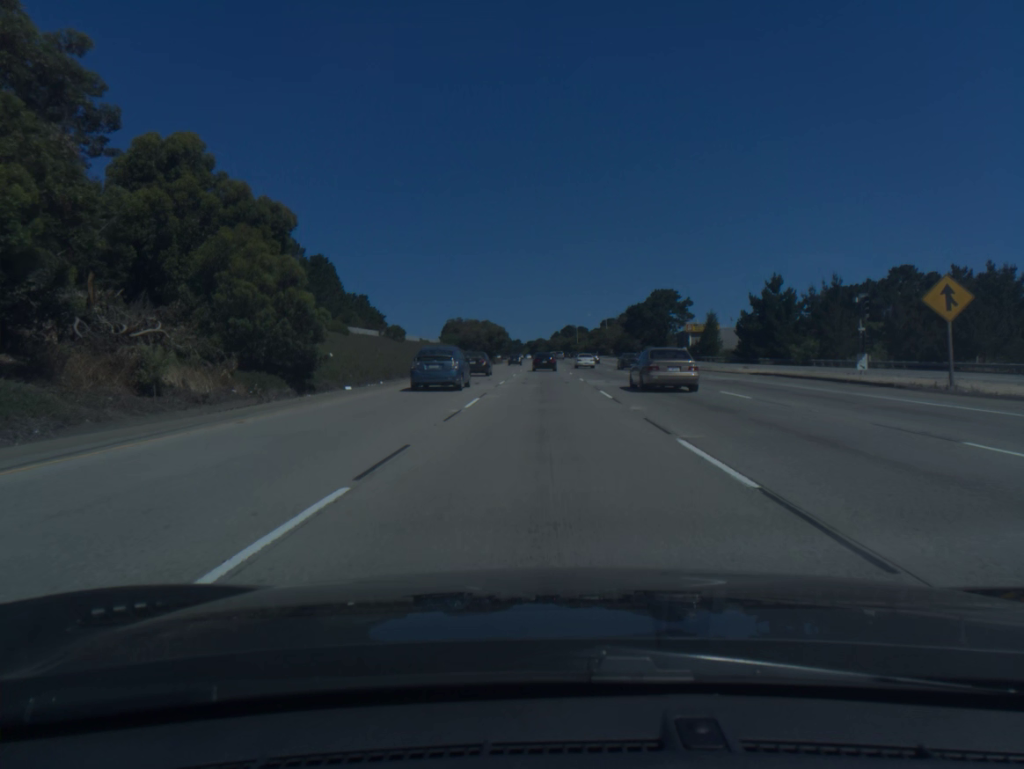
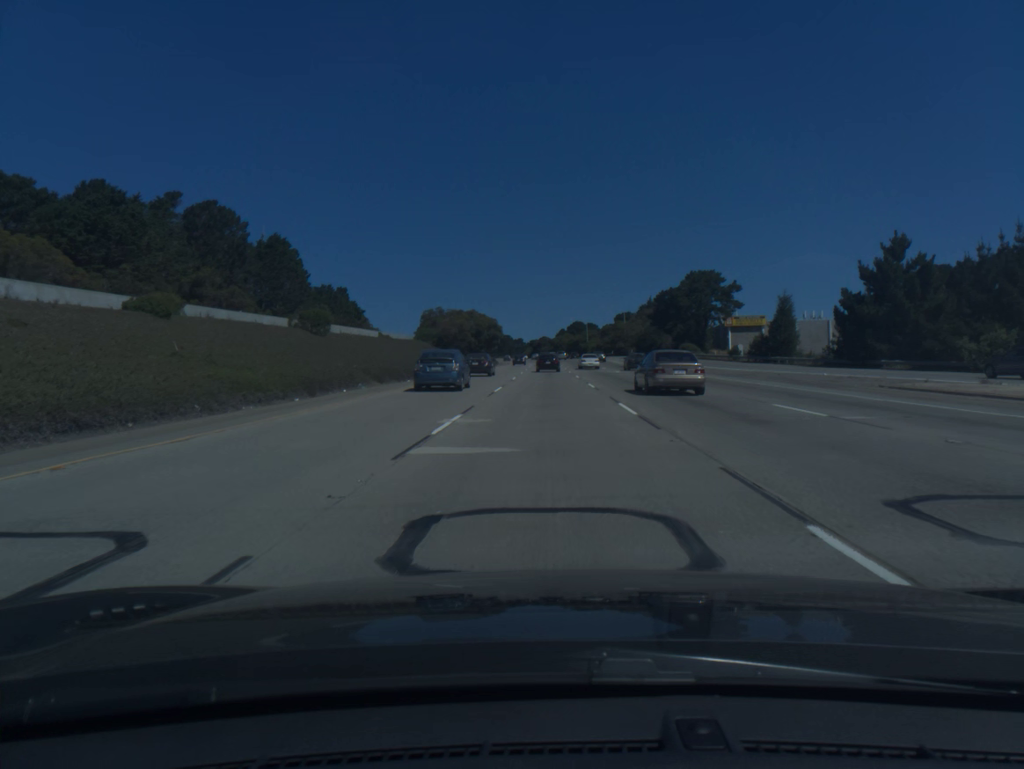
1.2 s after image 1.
(-0.1, +34.5) m; 0°
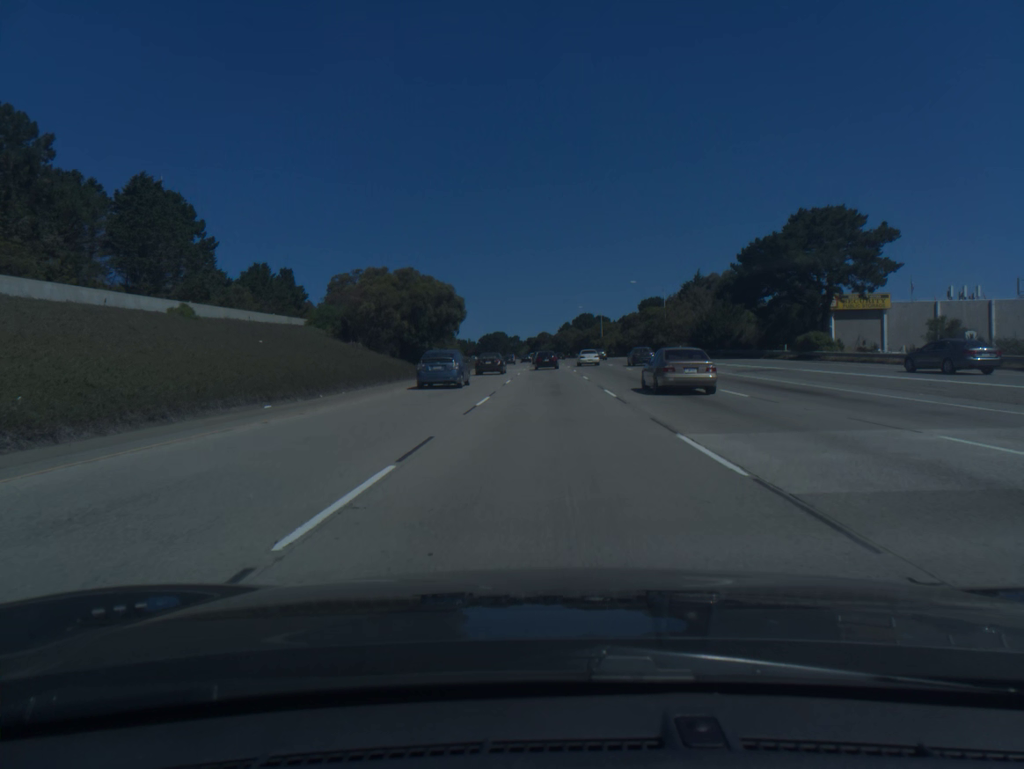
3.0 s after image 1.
(-0.1, +51.8) m; 0°
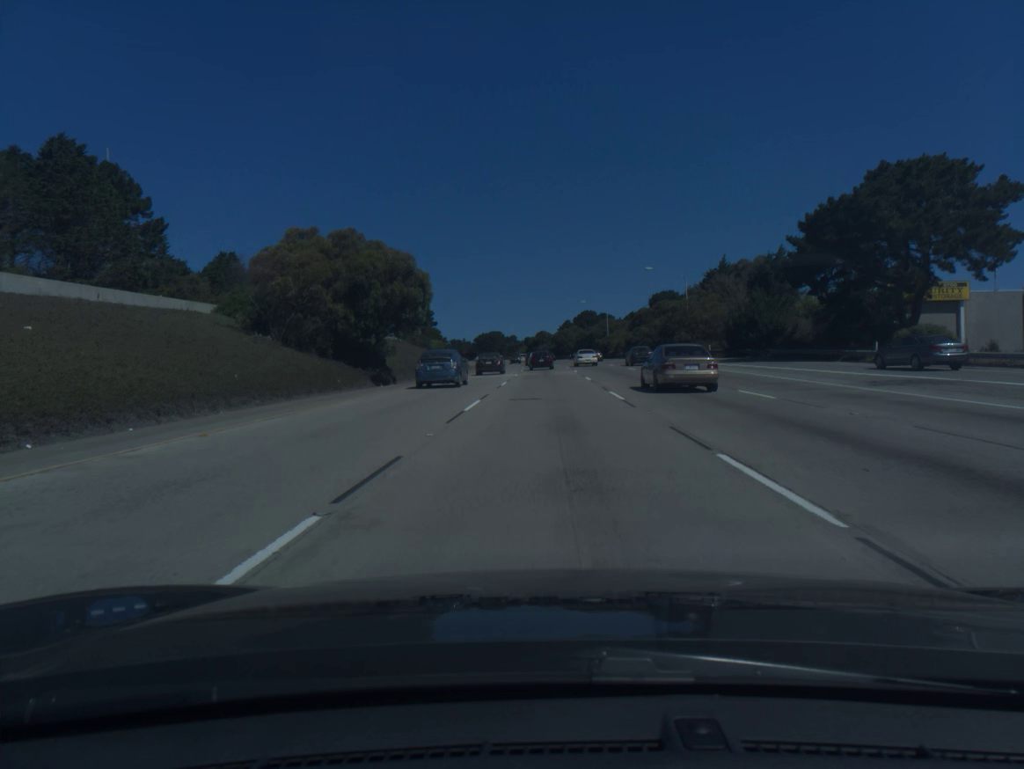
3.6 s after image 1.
(0.0, +17.3) m; 0°
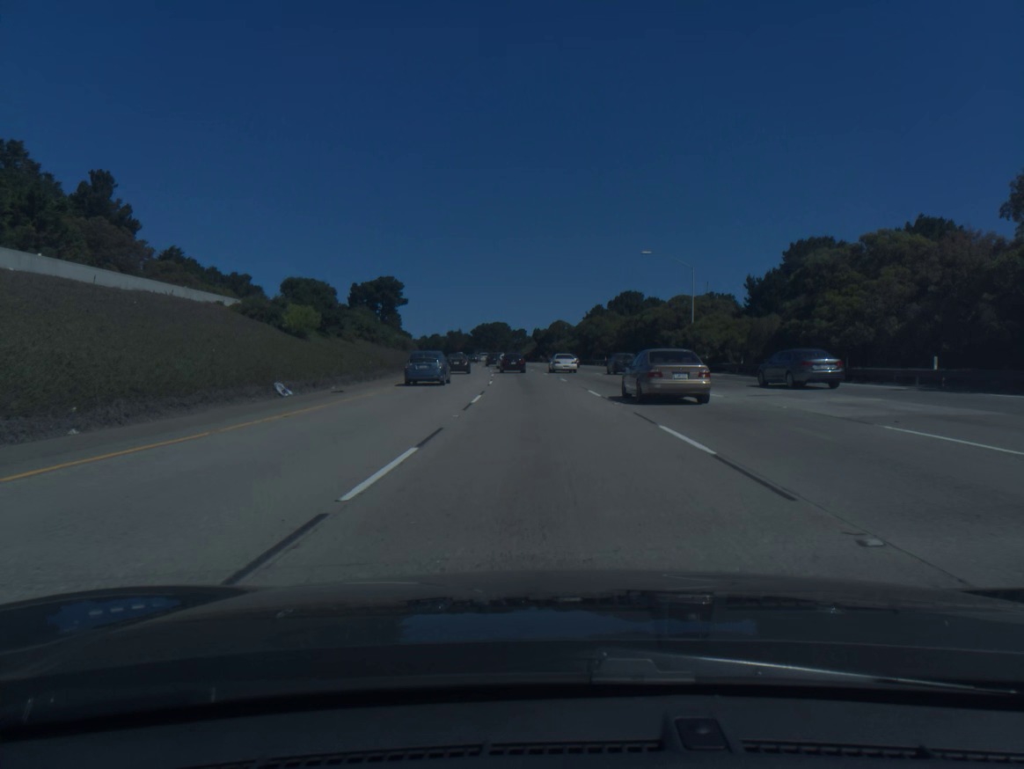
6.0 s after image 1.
(-0.2, +68.8) m; -1°
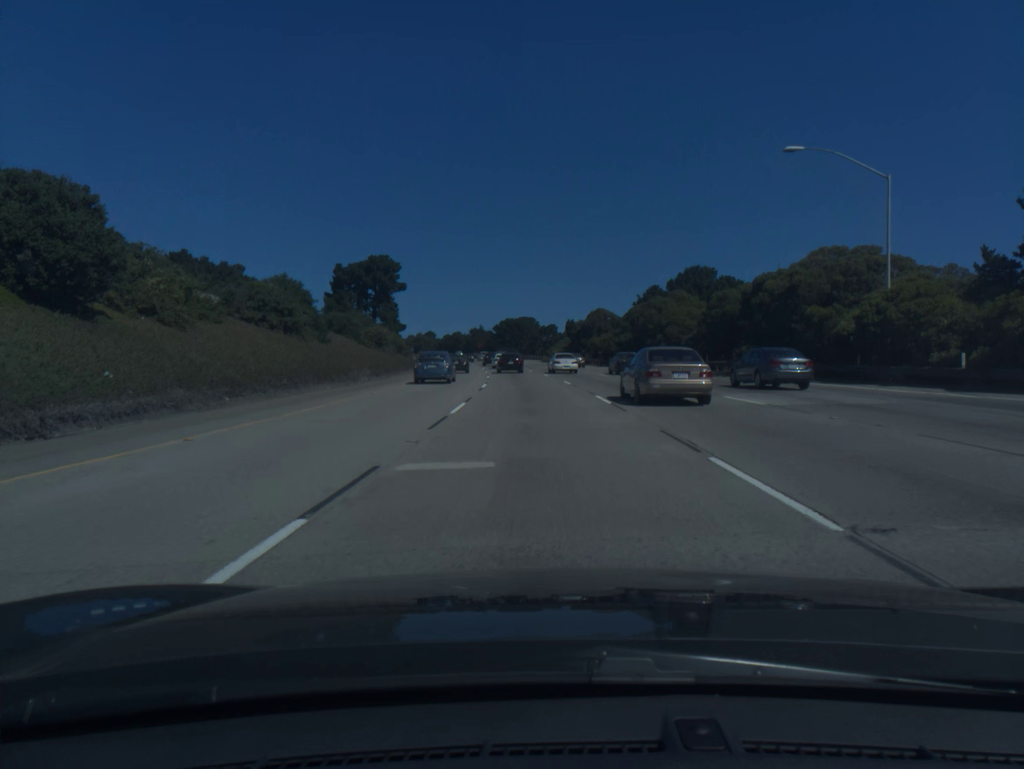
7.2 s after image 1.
(-0.6, +33.7) m; -2°
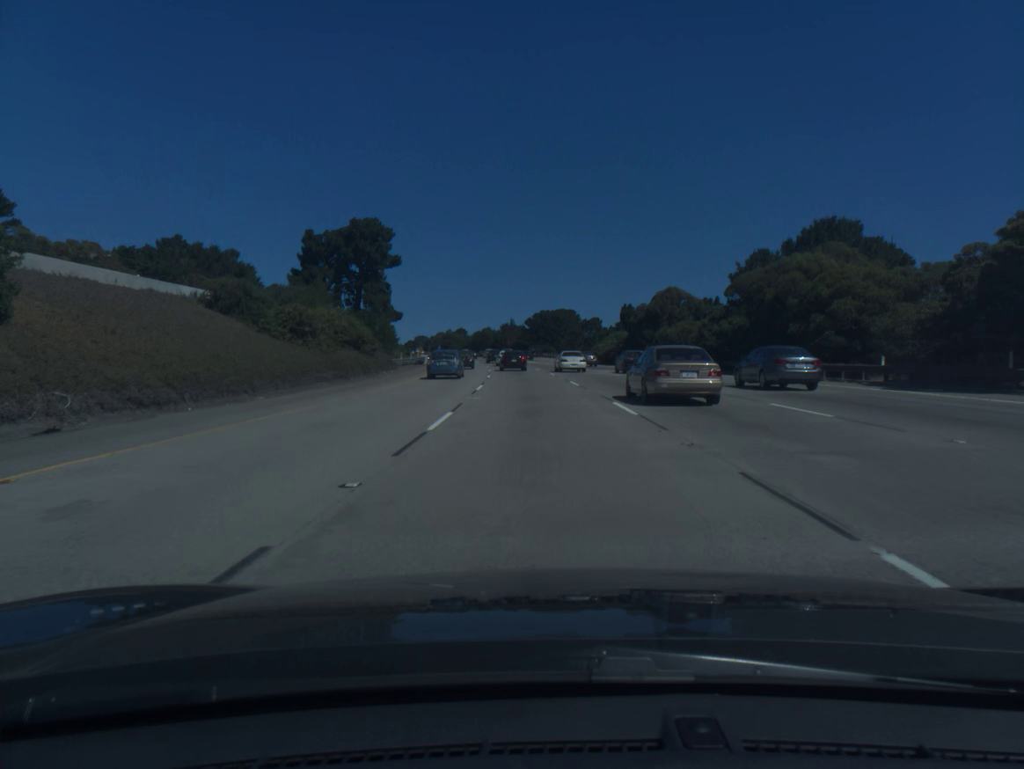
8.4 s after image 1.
(-0.8, +33.3) m; -3°
